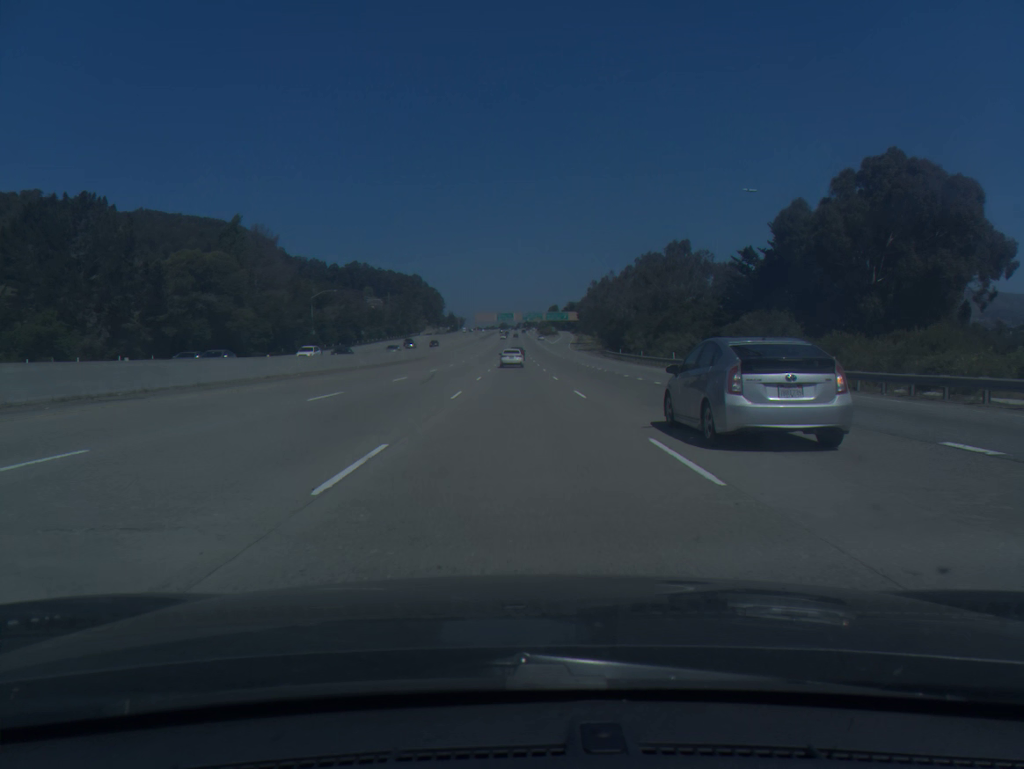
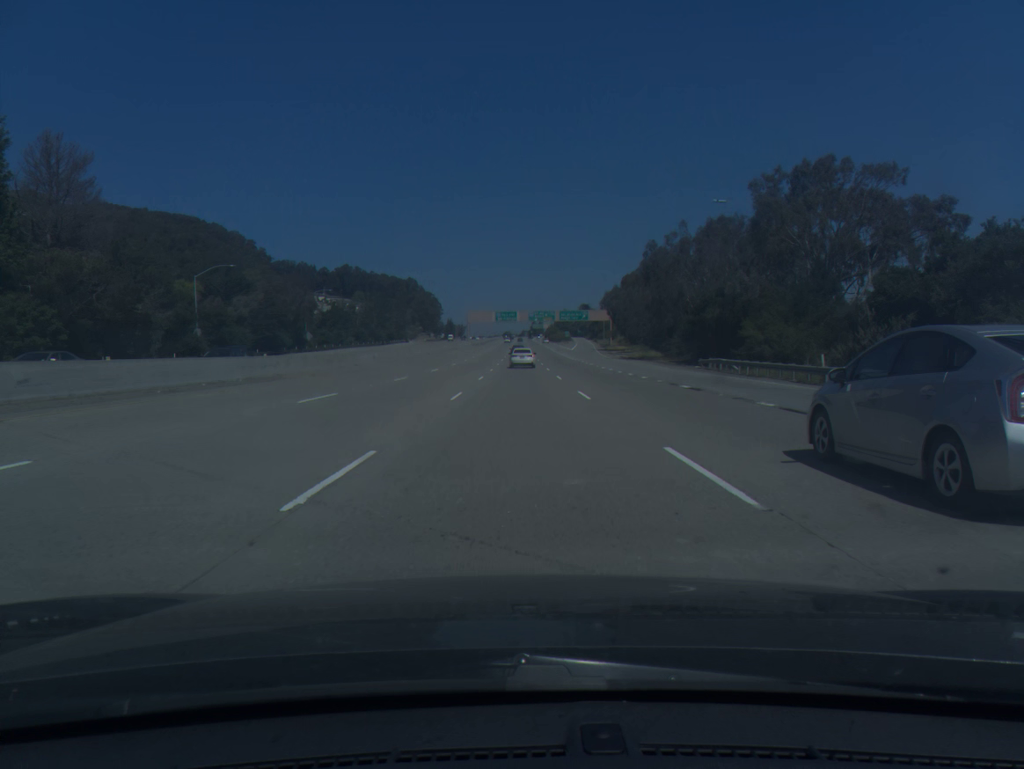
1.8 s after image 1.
(-0.2, +59.4) m; 0°
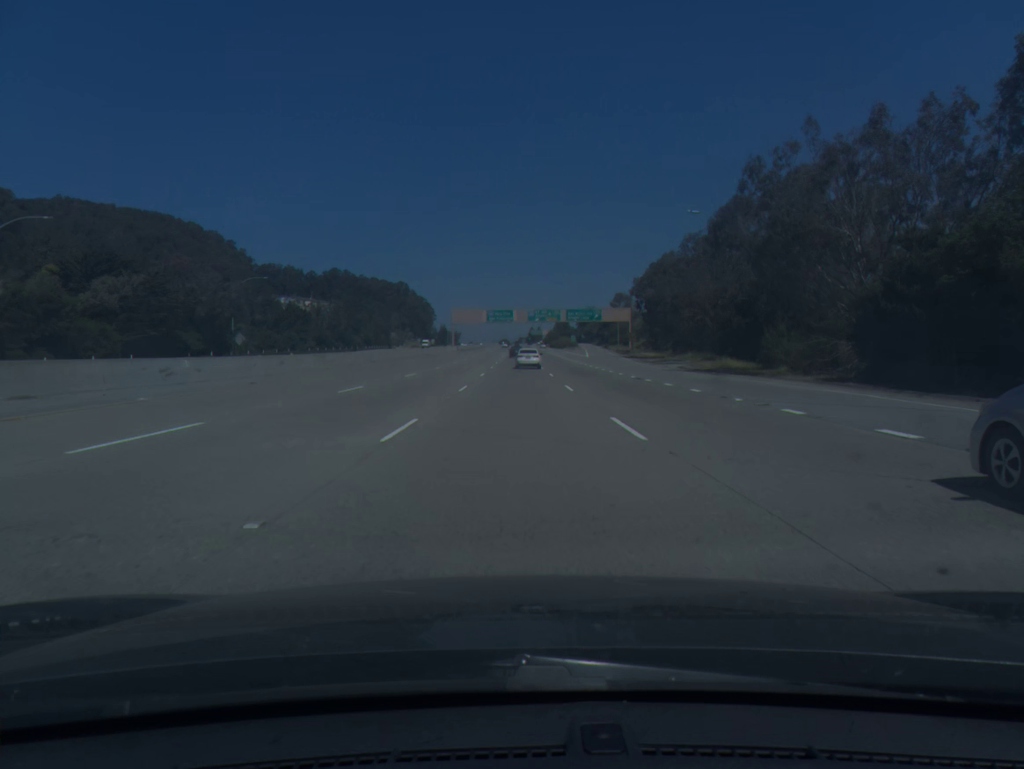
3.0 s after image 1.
(+0.1, +38.8) m; 0°
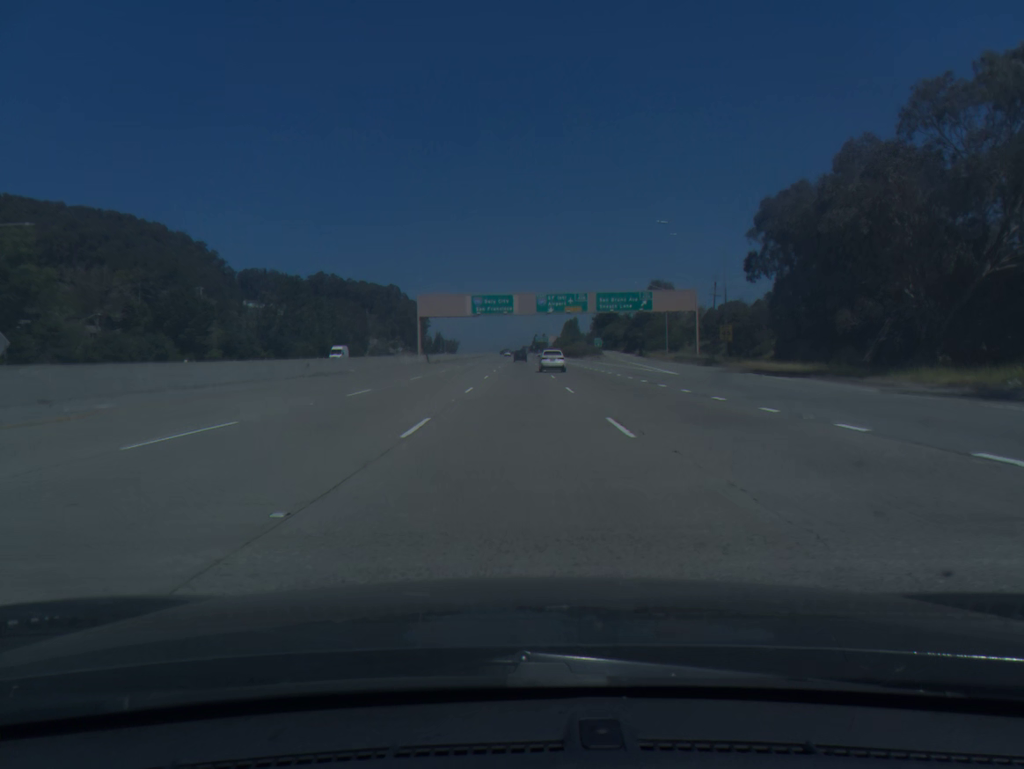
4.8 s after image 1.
(-0.2, +57.1) m; 0°
